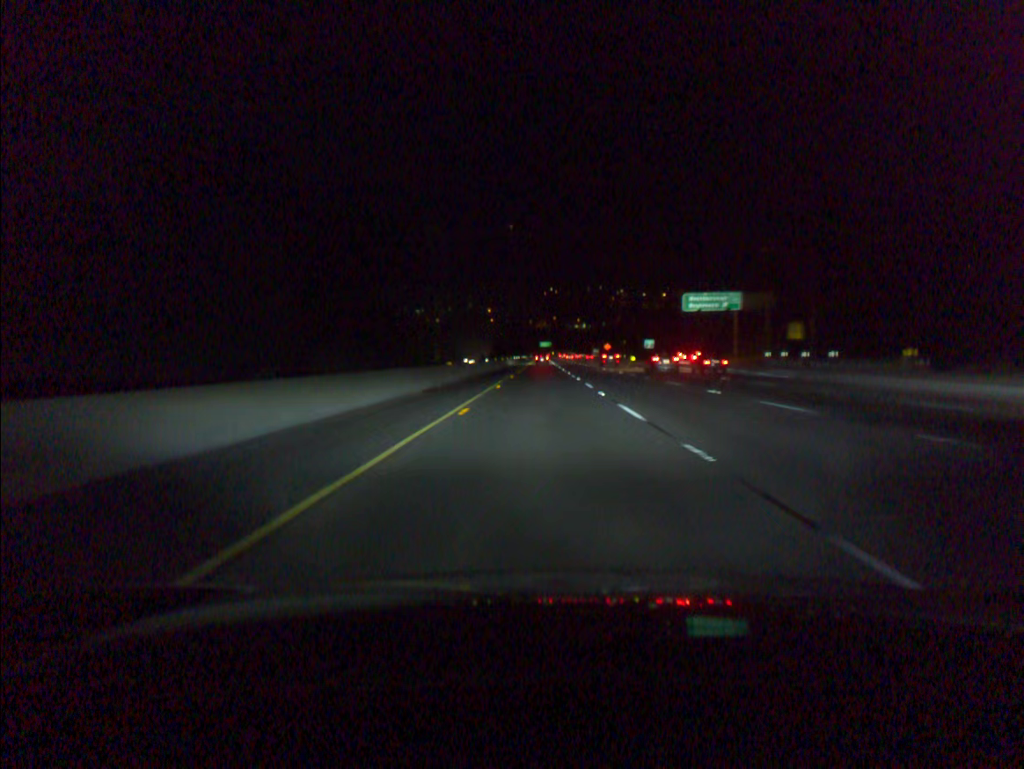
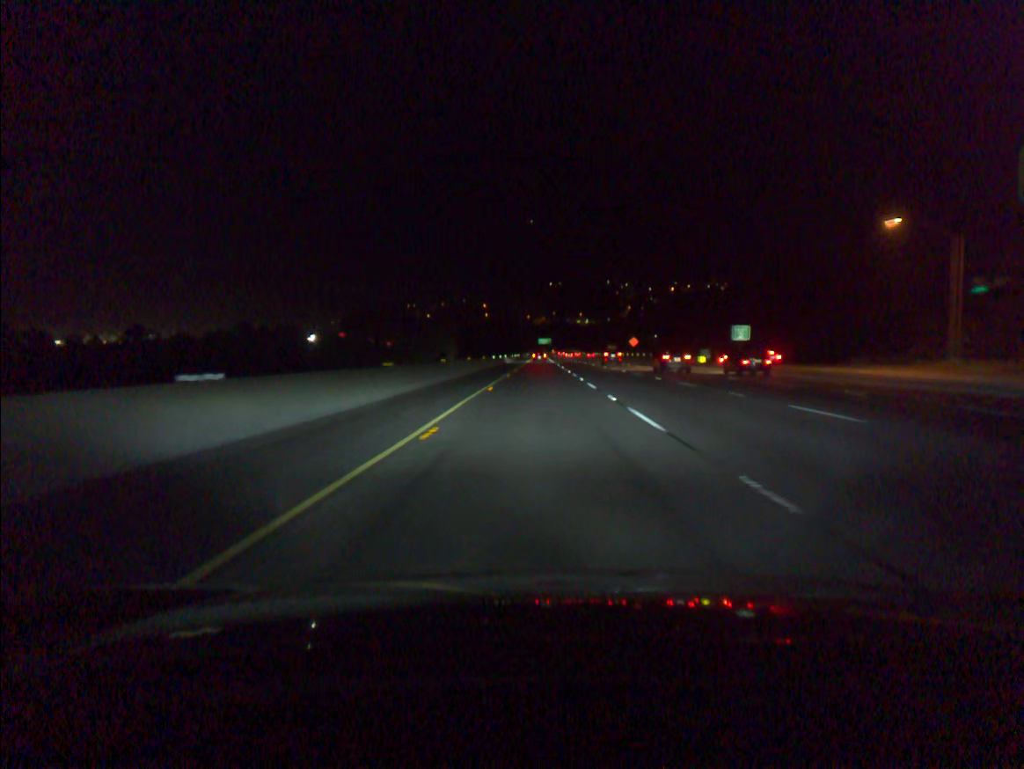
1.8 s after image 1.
(0.0, +61.1) m; 0°
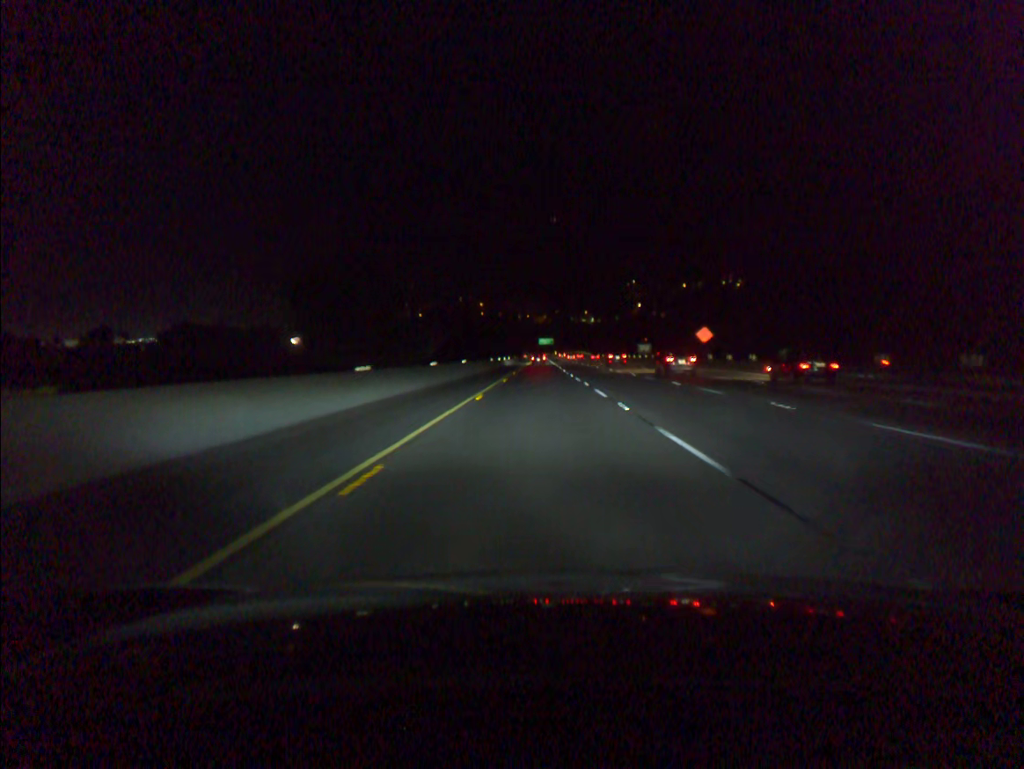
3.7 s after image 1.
(0.0, +62.8) m; 0°
